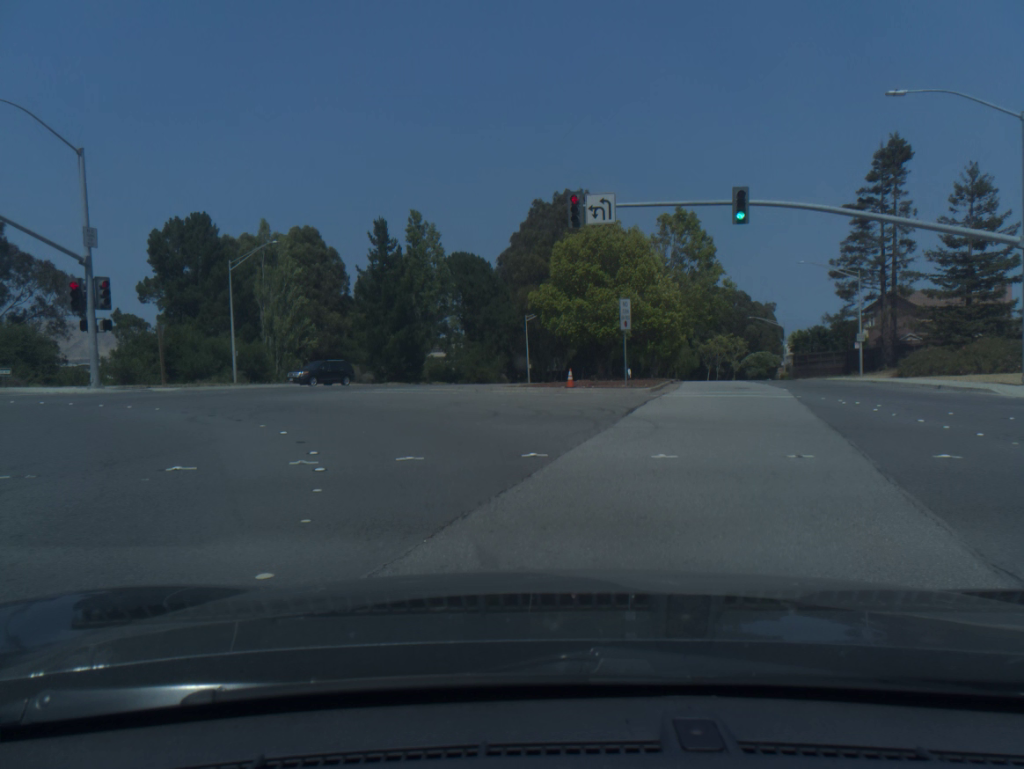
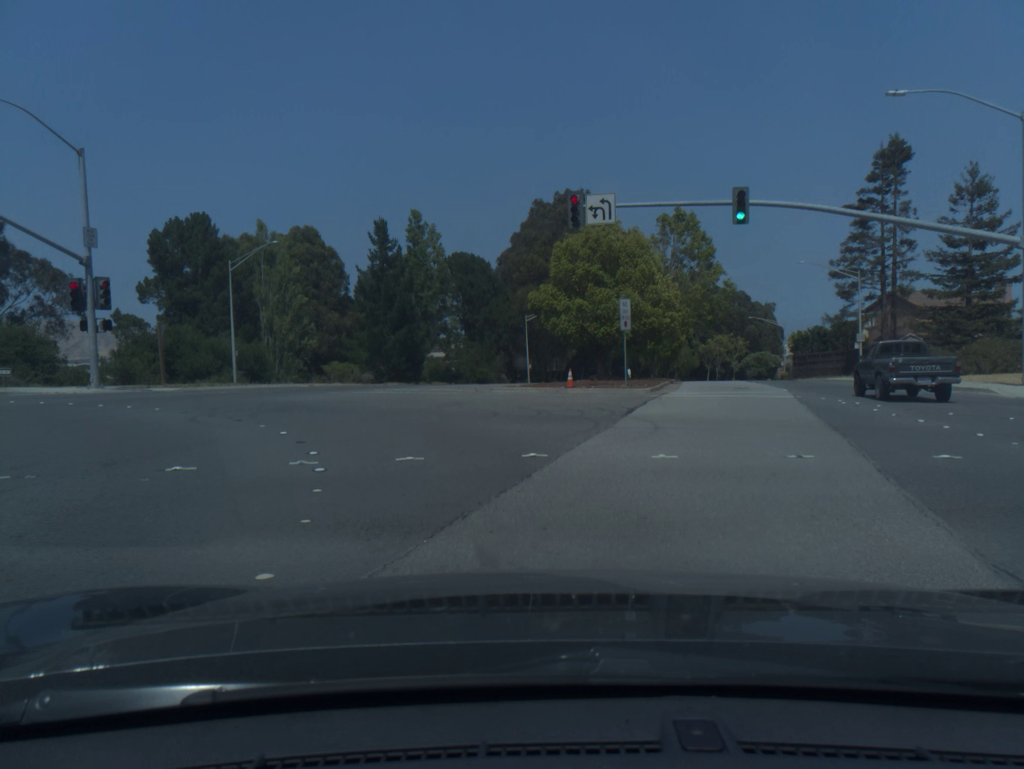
(0.0, -0.1) m; 0°
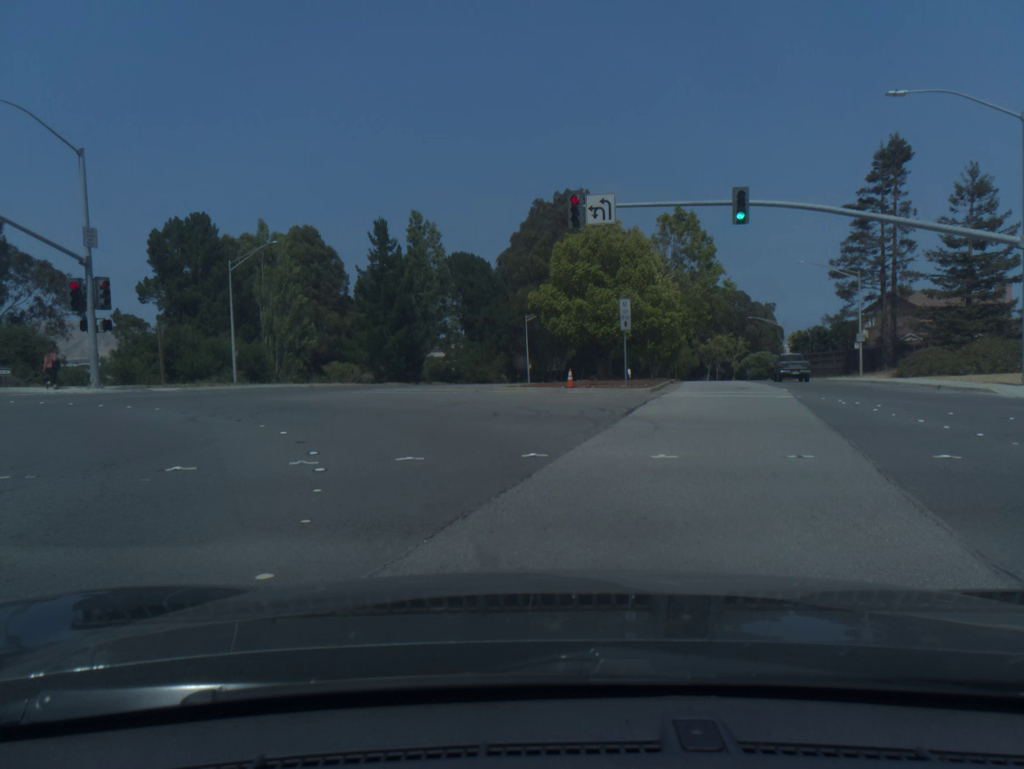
(0.0, -0.1) m; 0°
